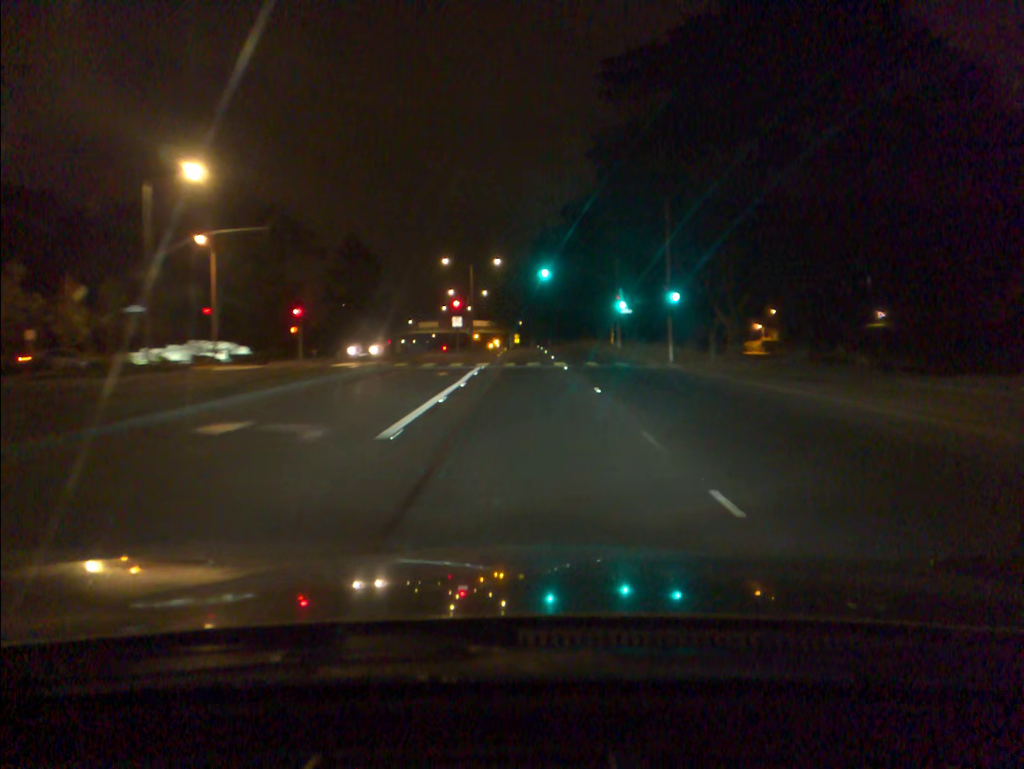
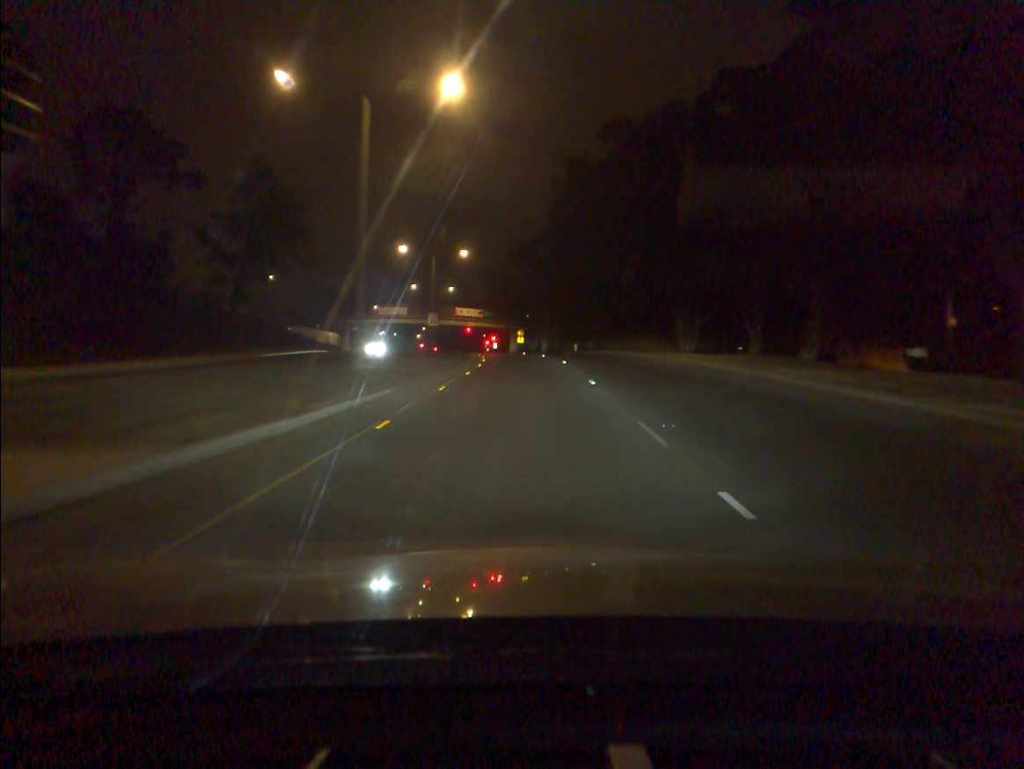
(-0.3, +57.6) m; -1°
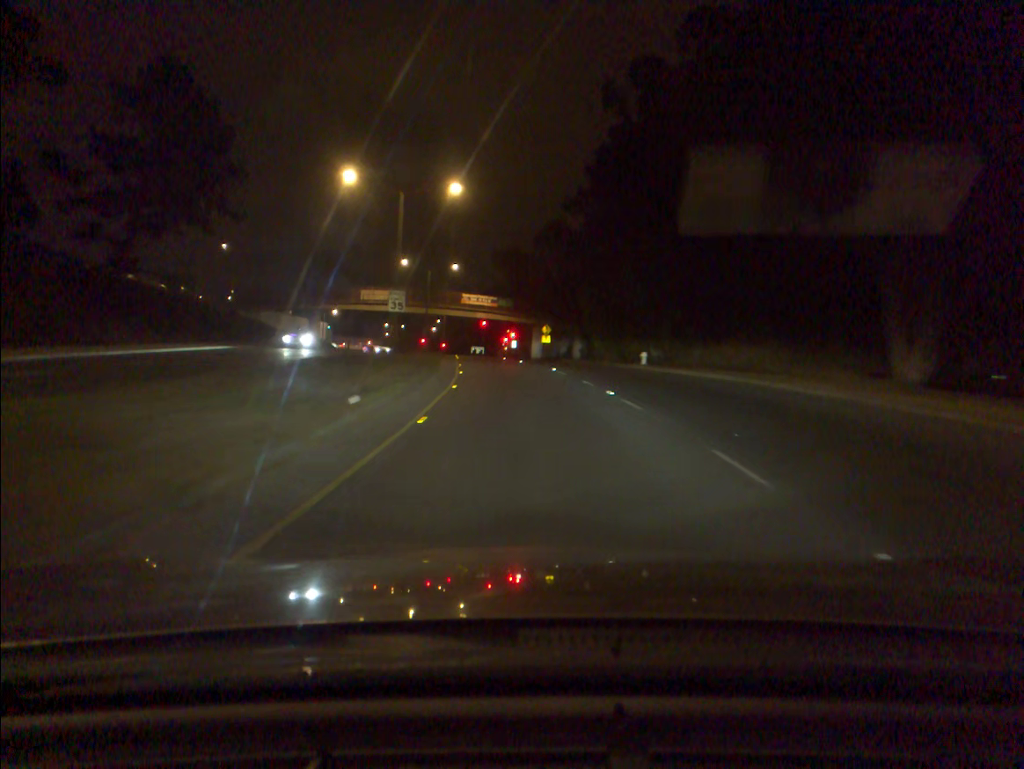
(-0.4, +31.0) m; -2°
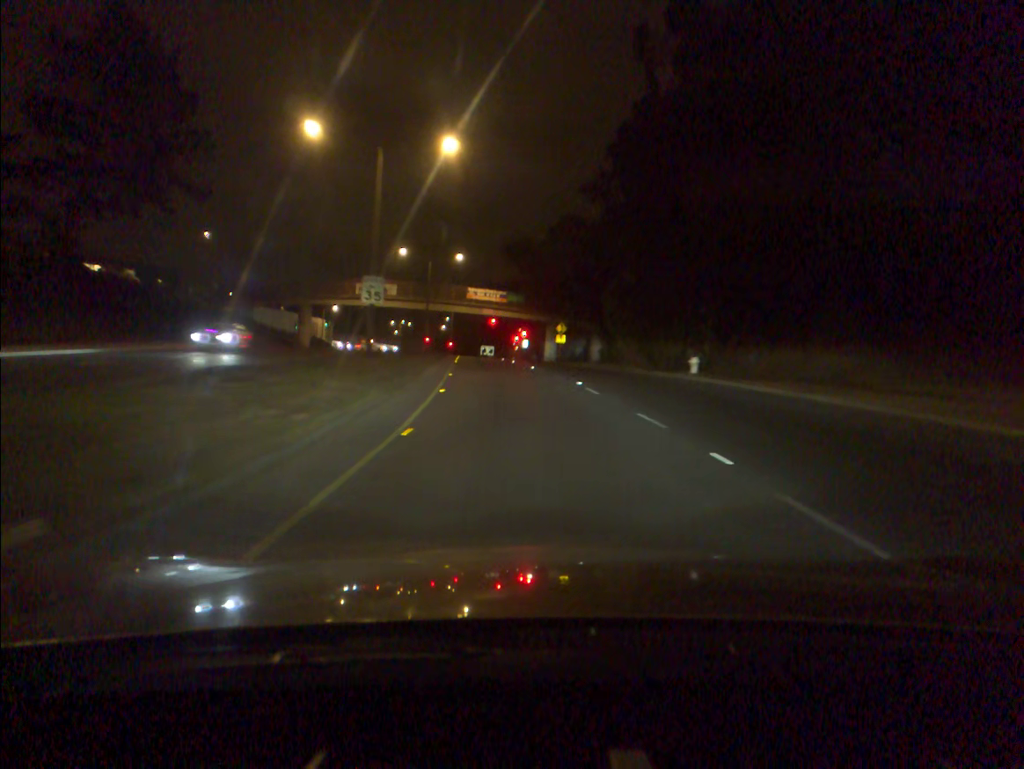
(-0.1, +9.7) m; -1°
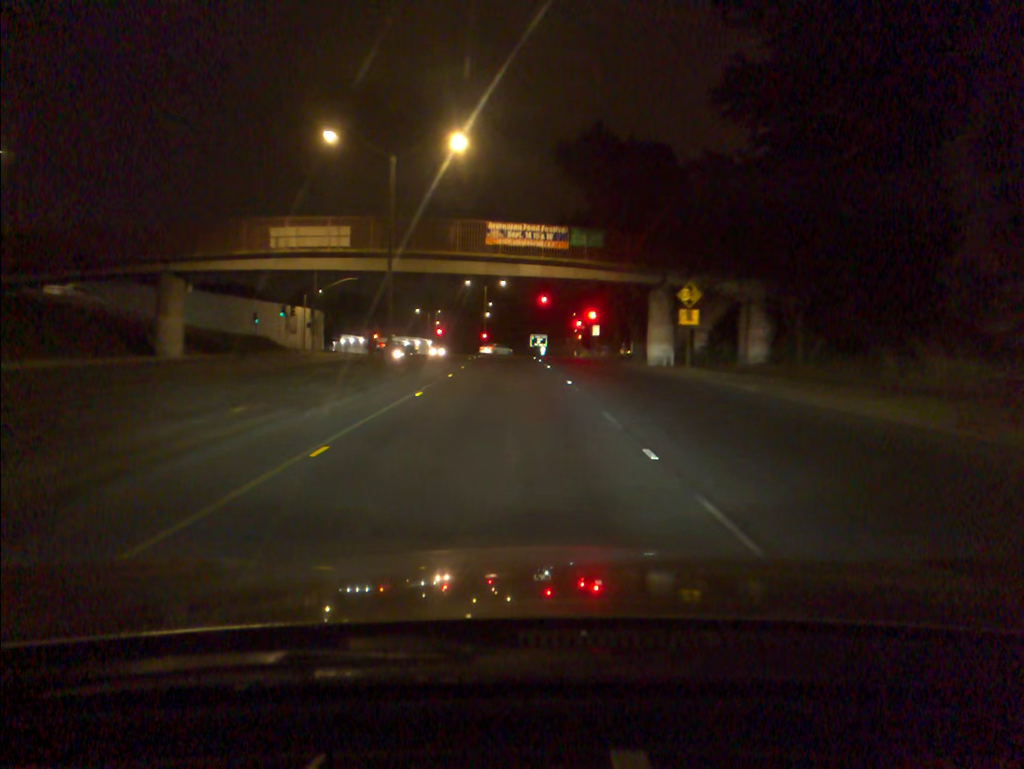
(-1.6, +43.9) m; -4°
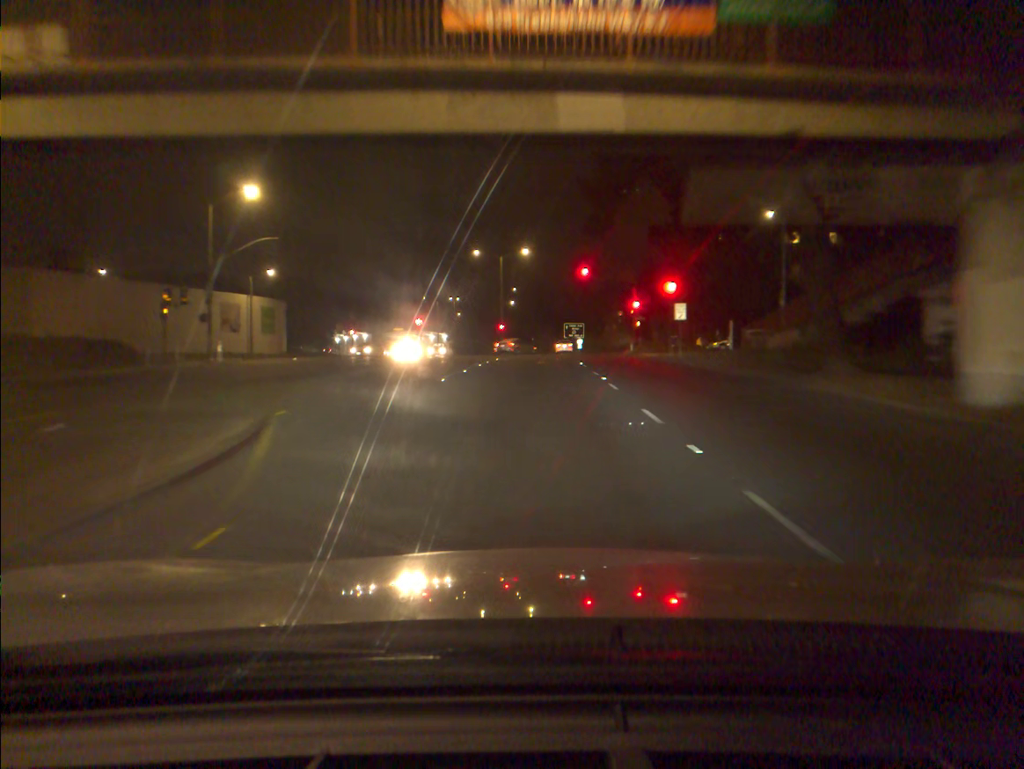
(-0.5, +29.4) m; -2°
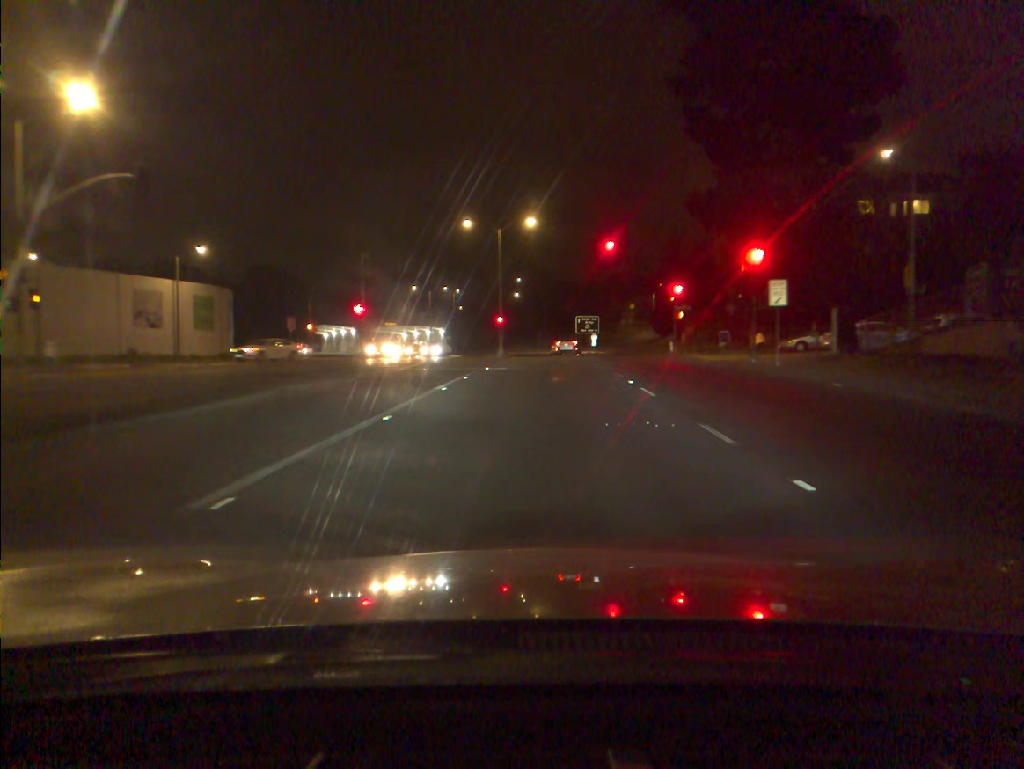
(-0.1, +16.9) m; 0°
